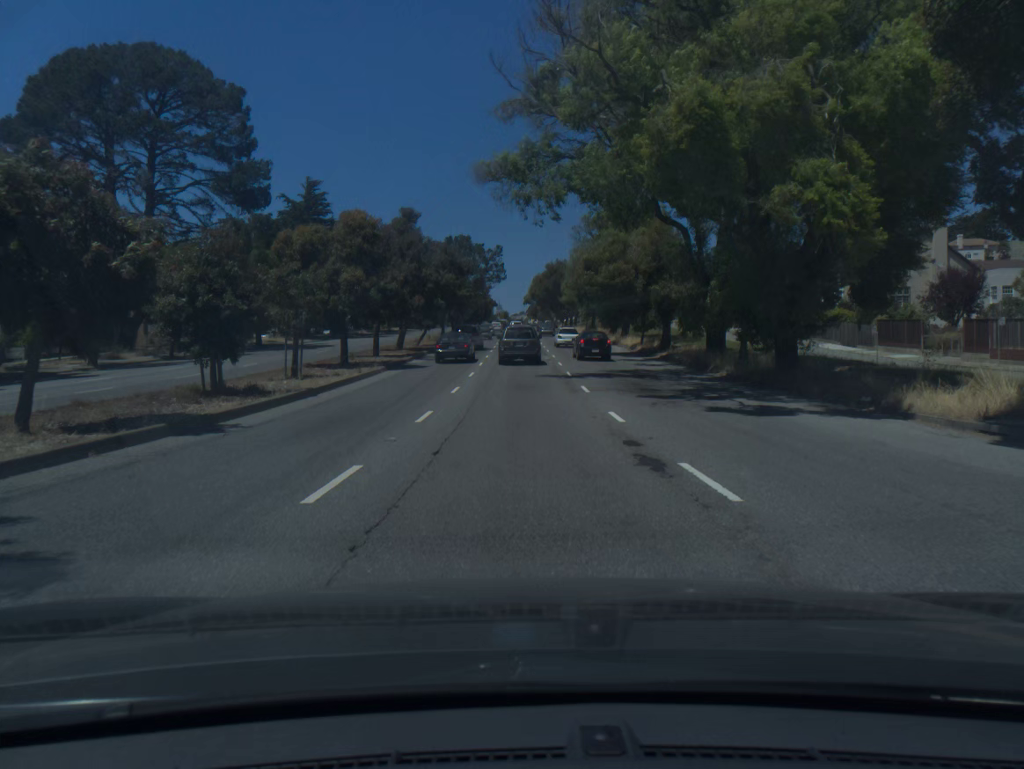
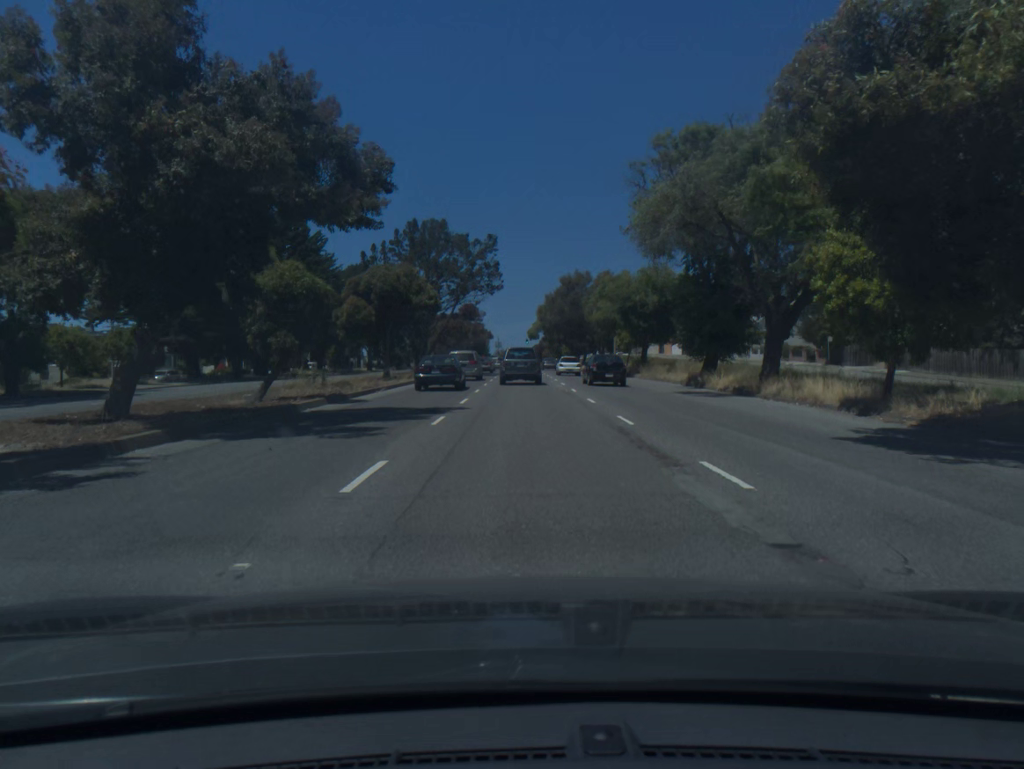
(-0.2, +35.6) m; 0°
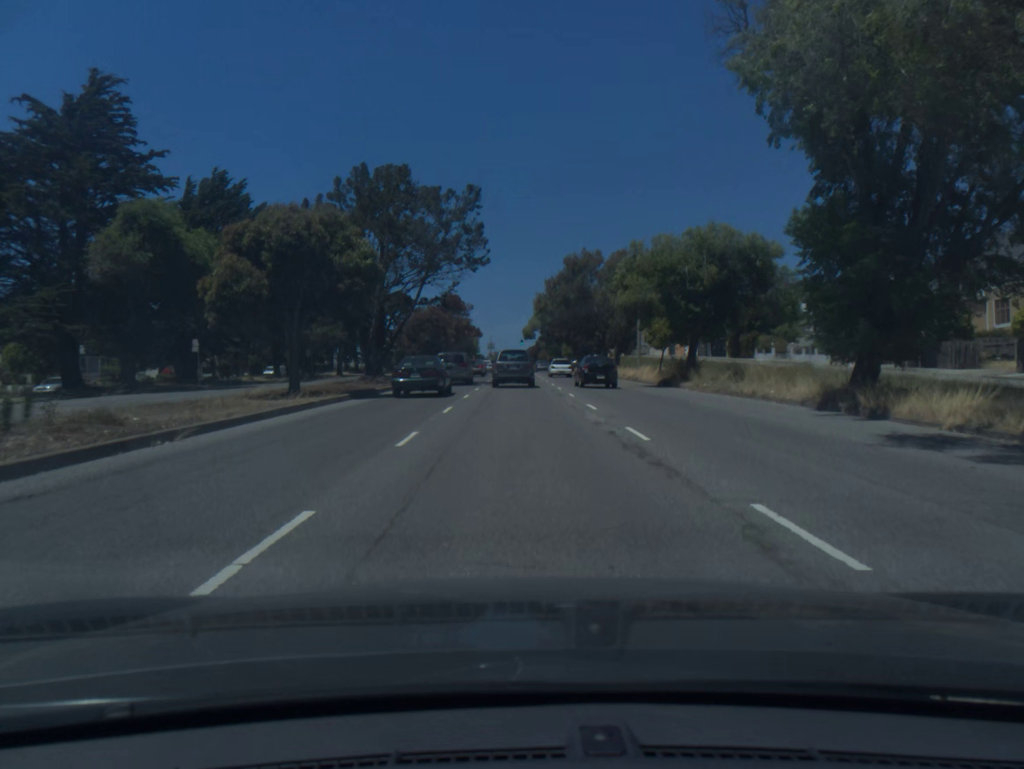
(+0.1, +17.3) m; 0°
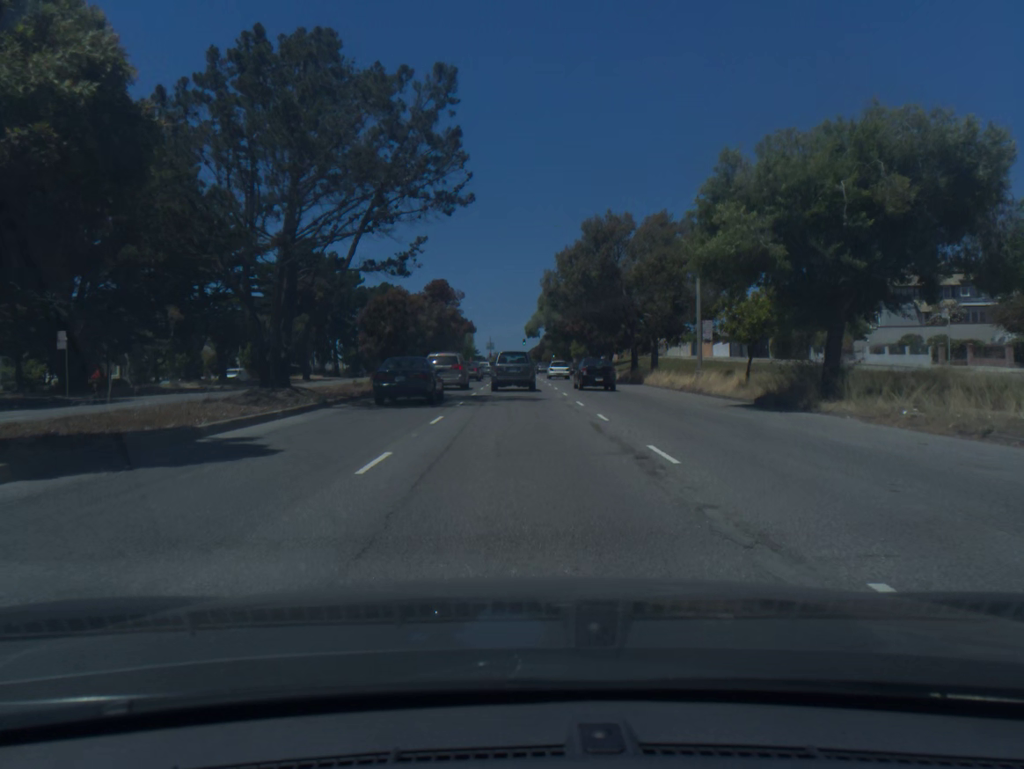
(0.0, +17.2) m; 0°
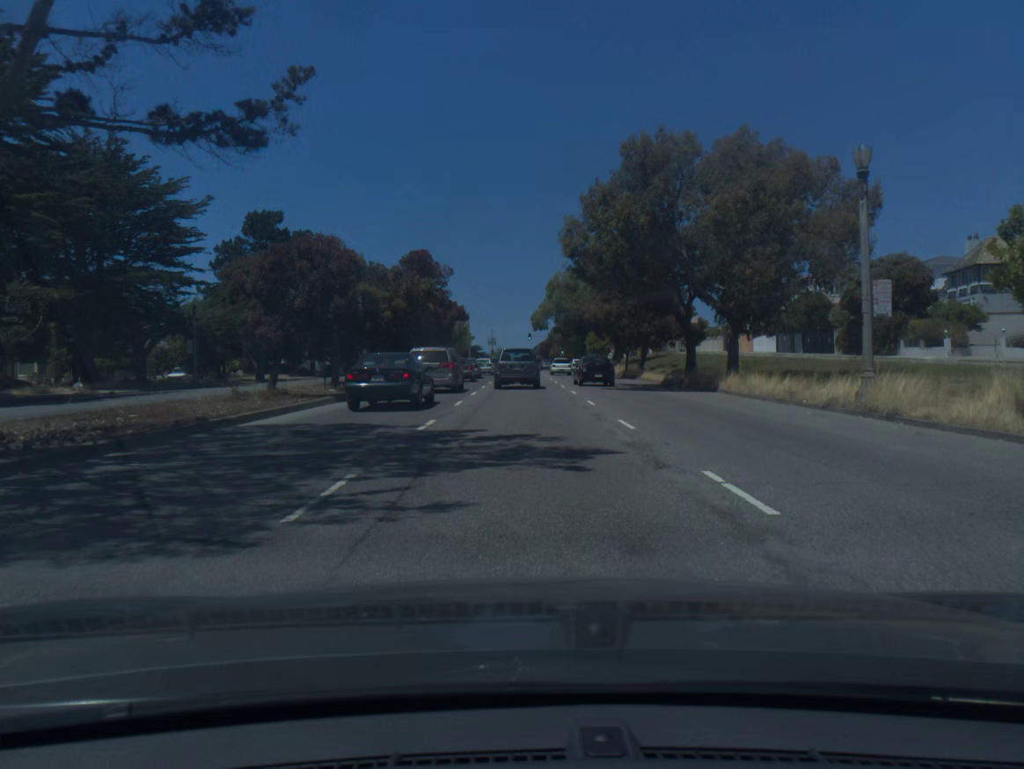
(0.0, +17.0) m; 0°
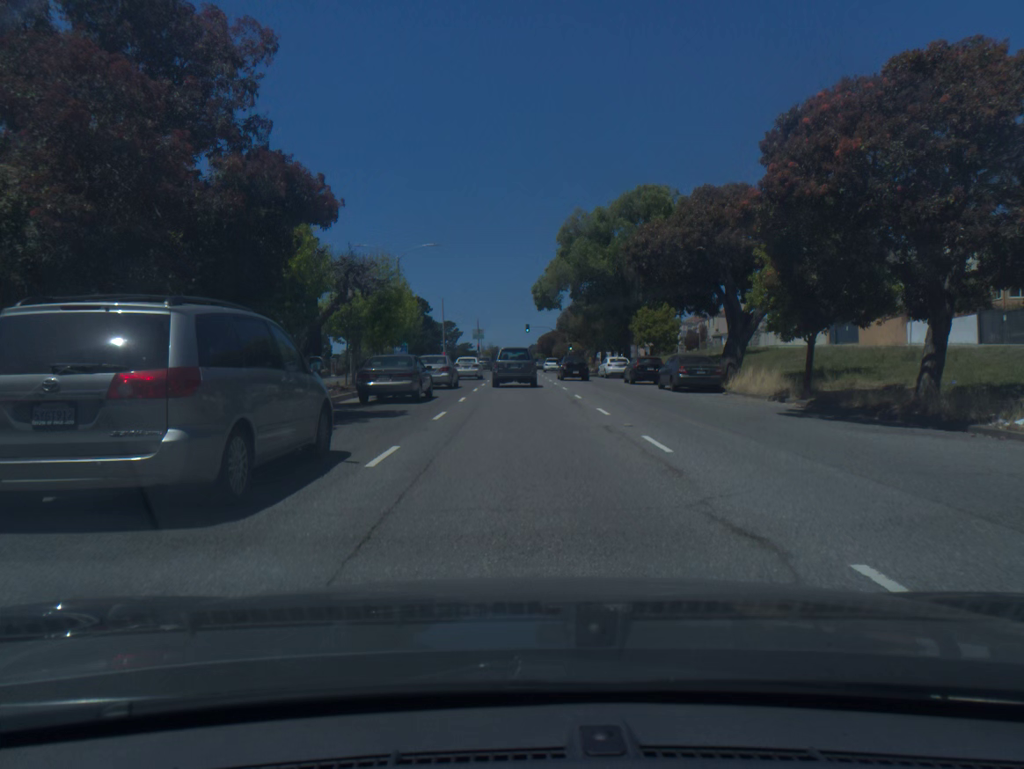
(0.0, +40.4) m; 0°
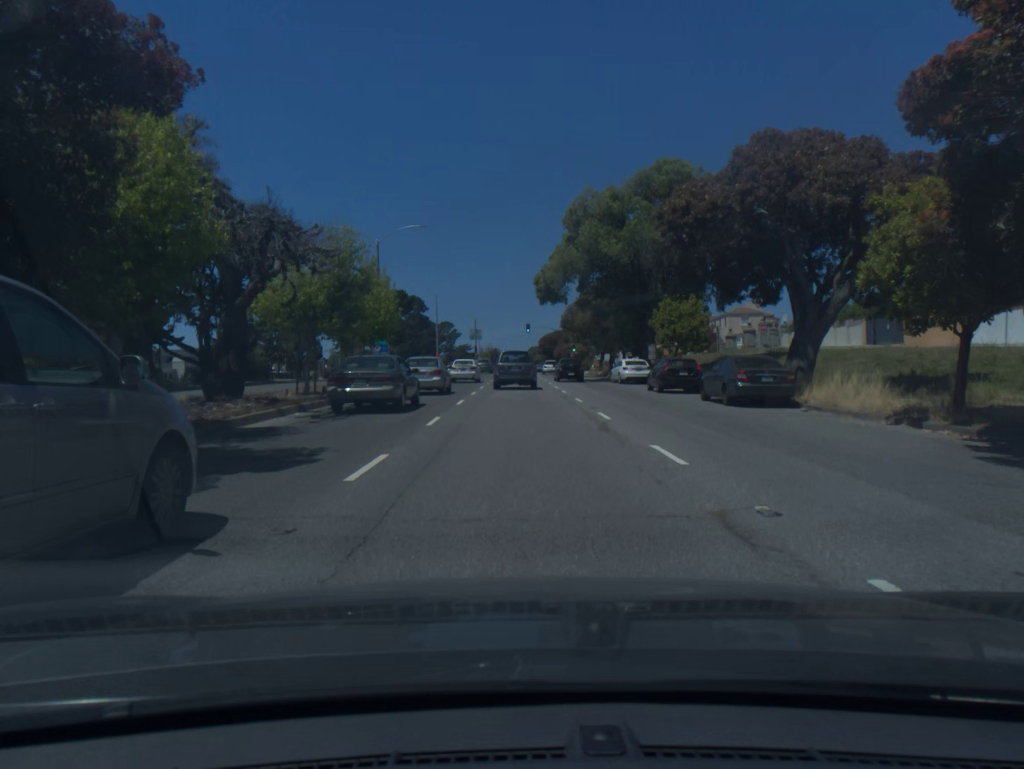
(0.0, +7.9) m; 0°
